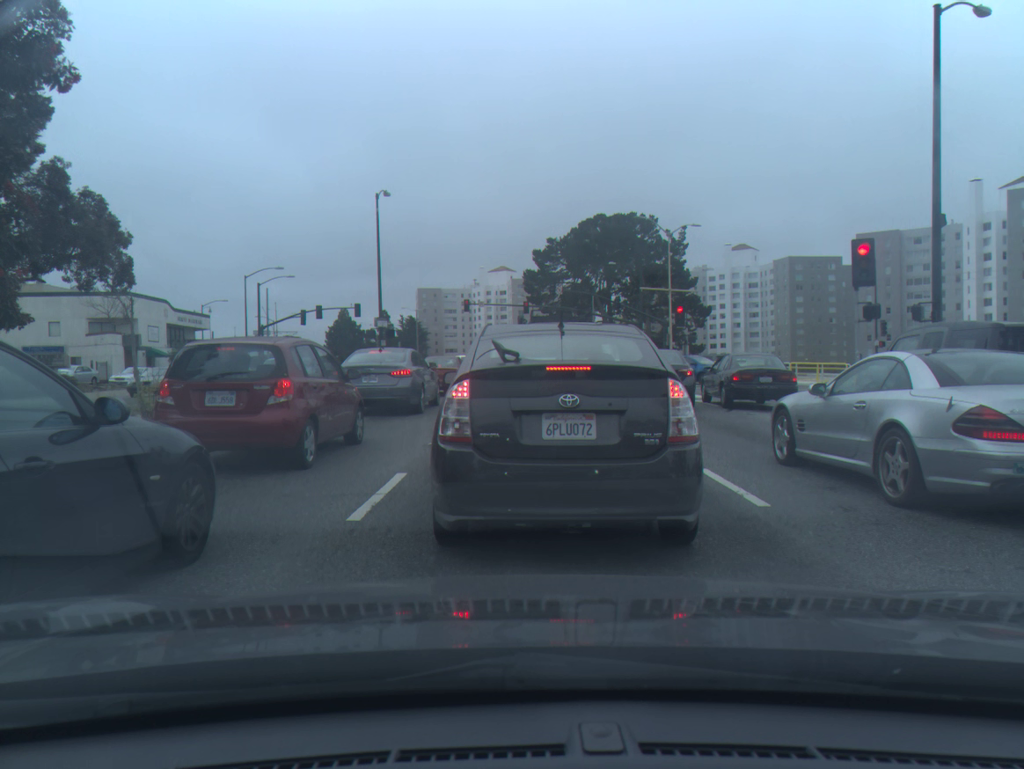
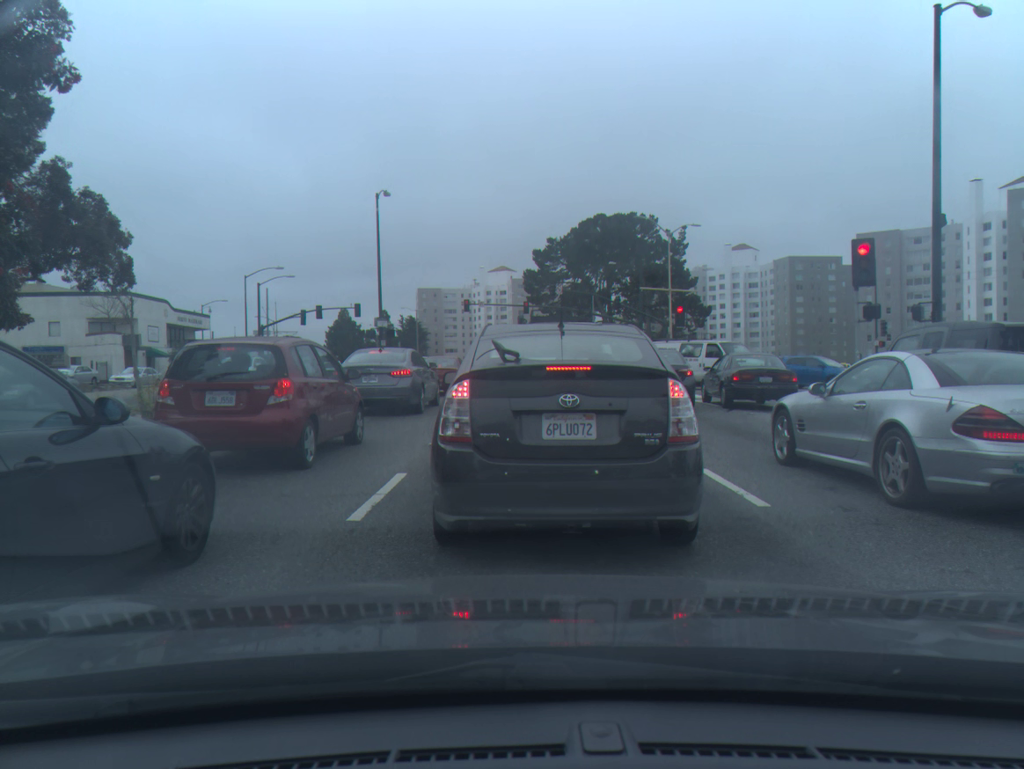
(0.0, 0.0) m; 0°
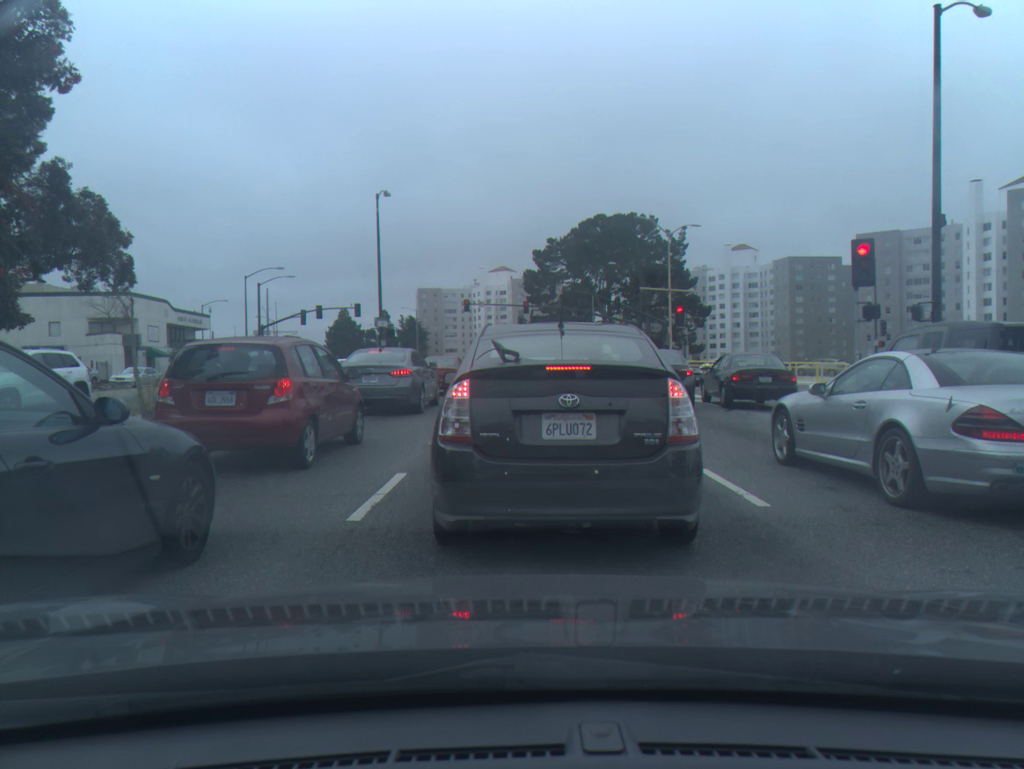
(0.0, 0.0) m; 0°
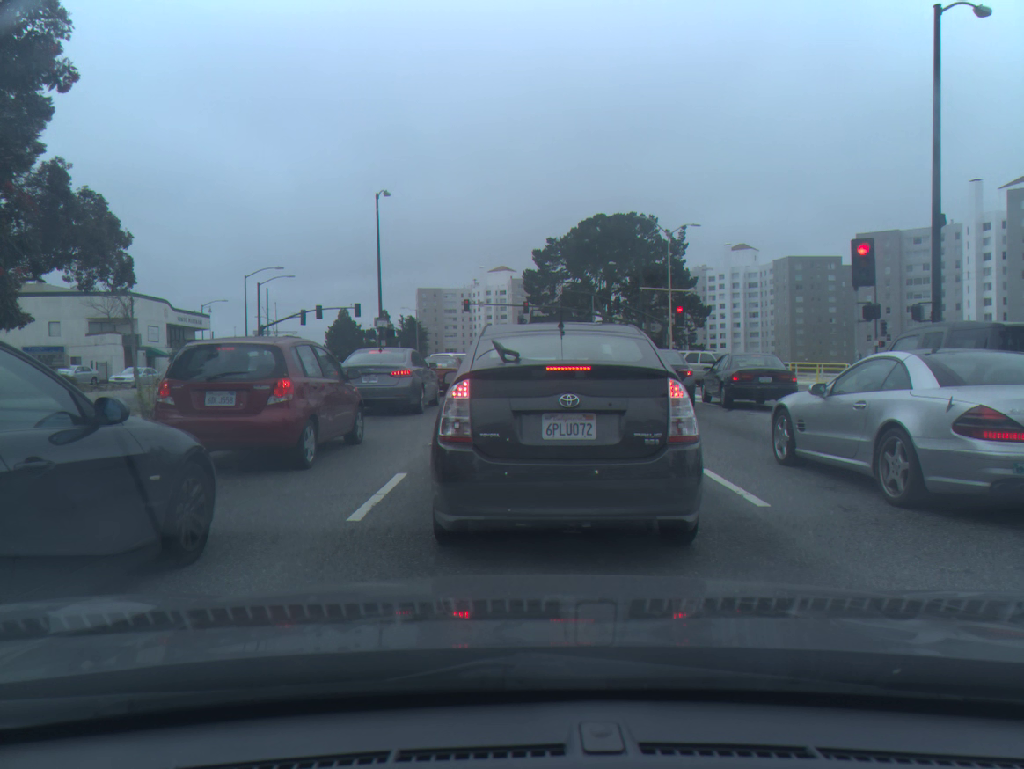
(0.0, 0.0) m; 0°
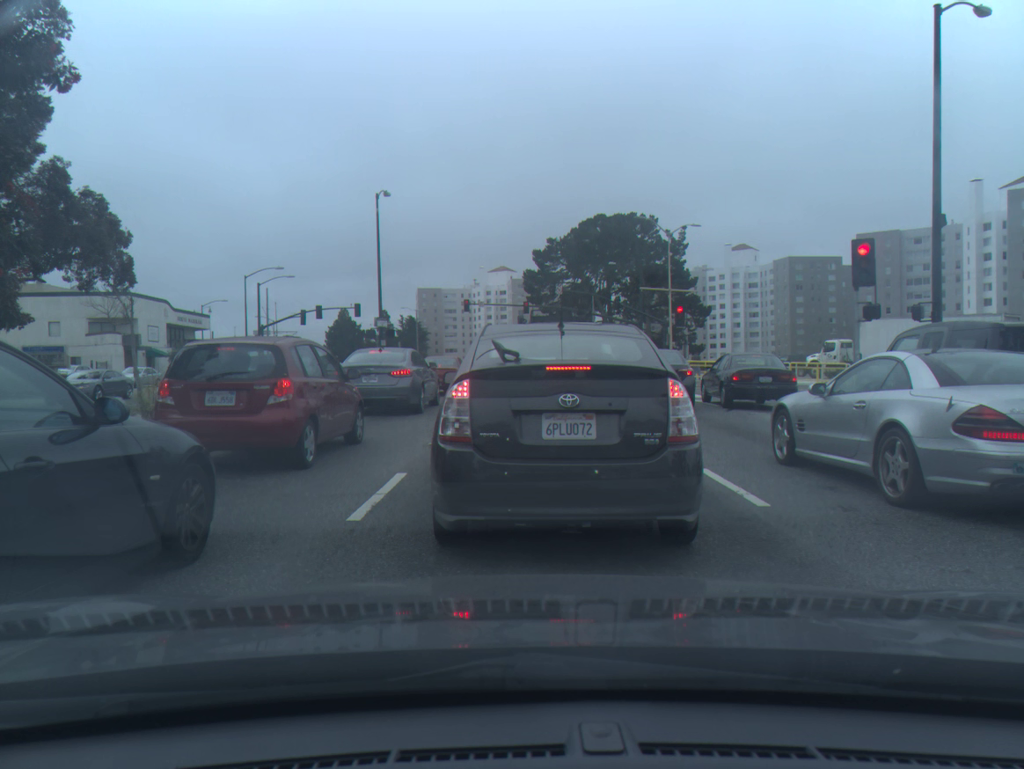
(0.0, +0.1) m; 0°
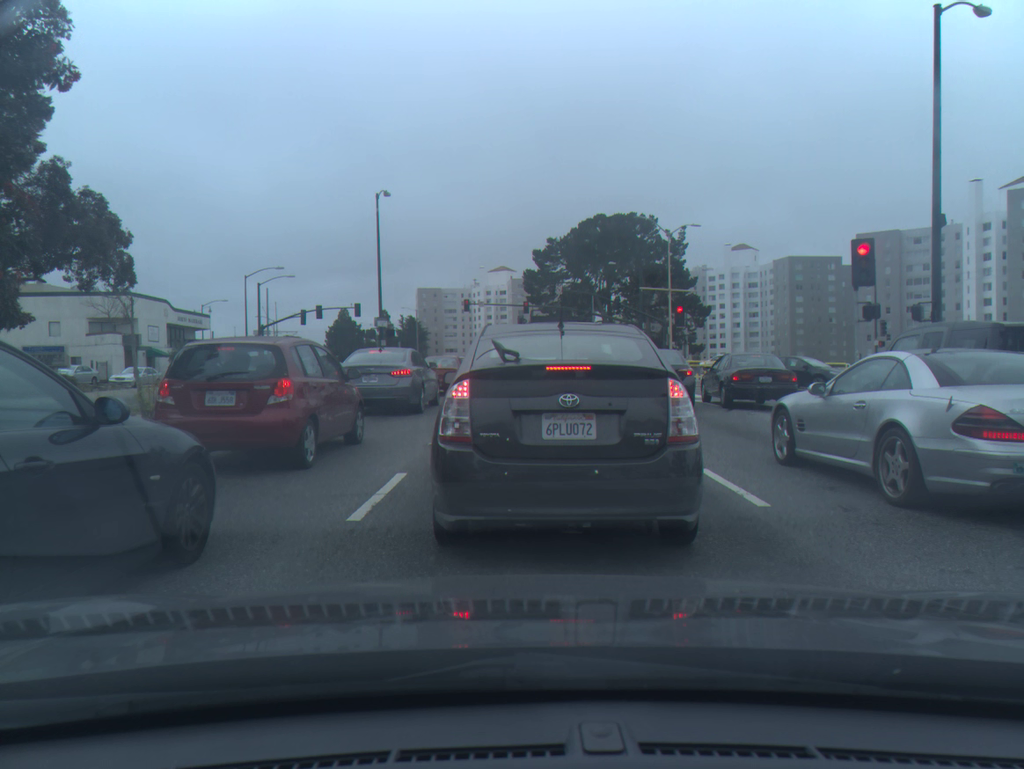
(0.0, 0.0) m; 0°
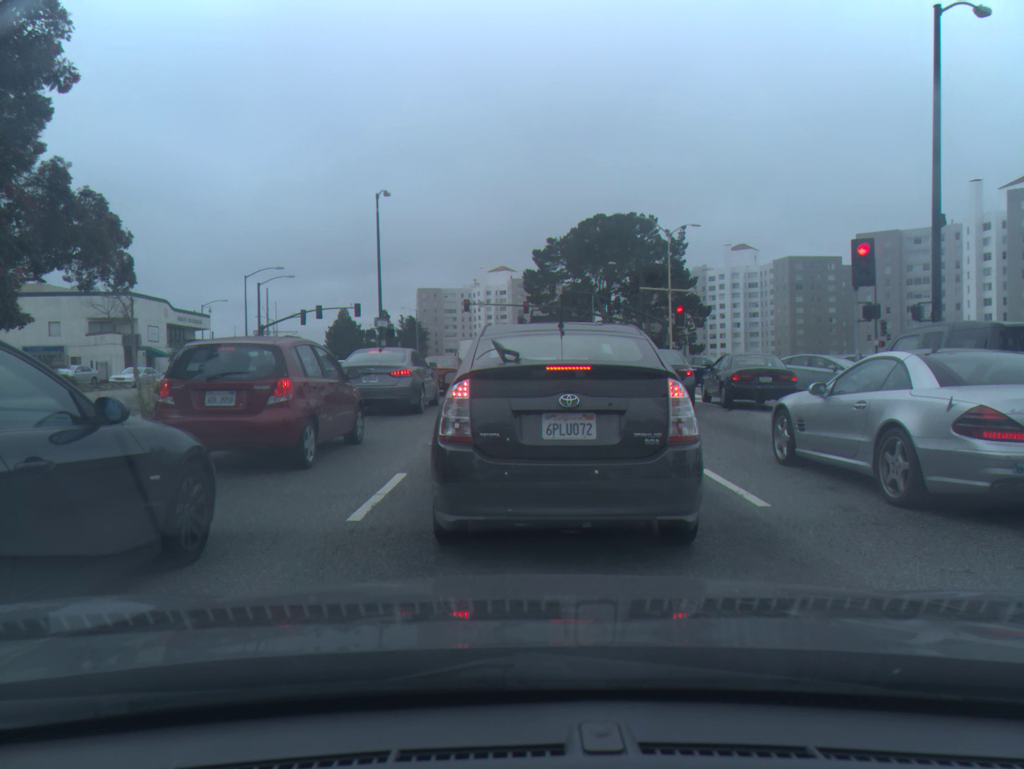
(0.0, 0.0) m; 0°
